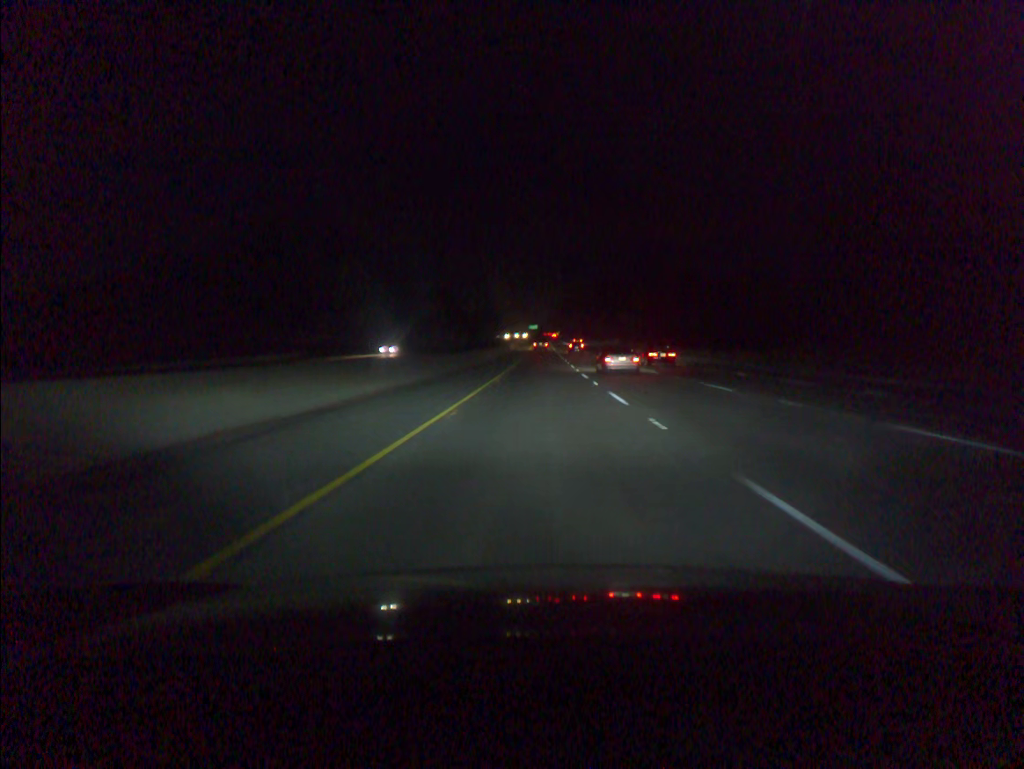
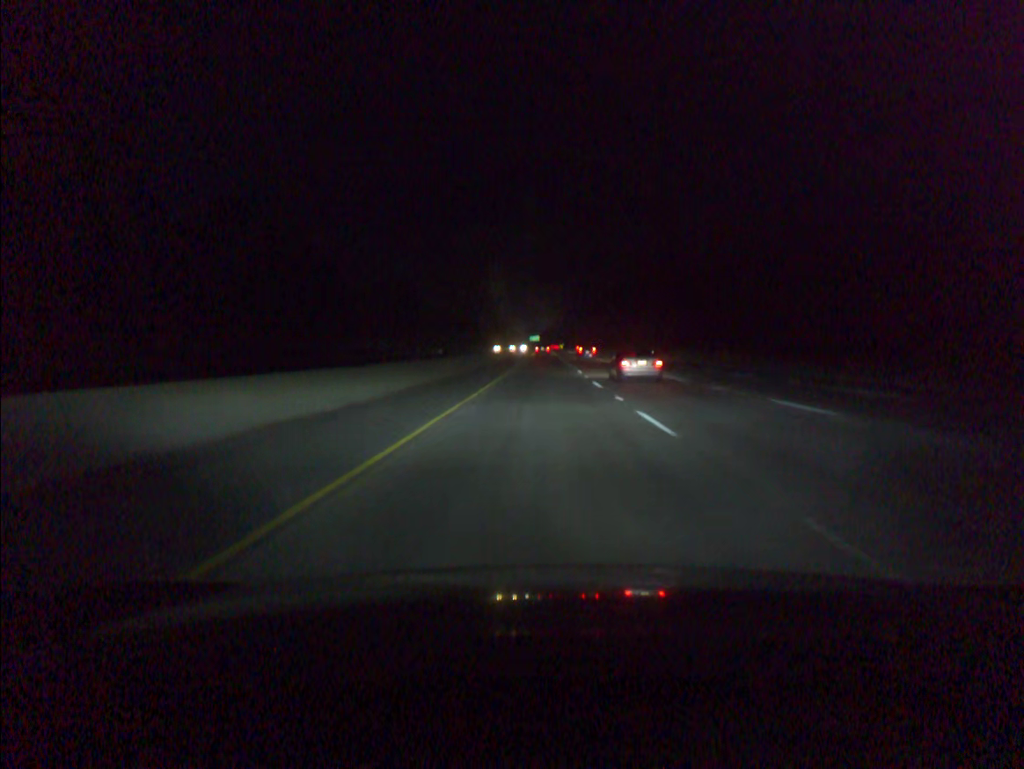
(-0.1, +80.2) m; 0°
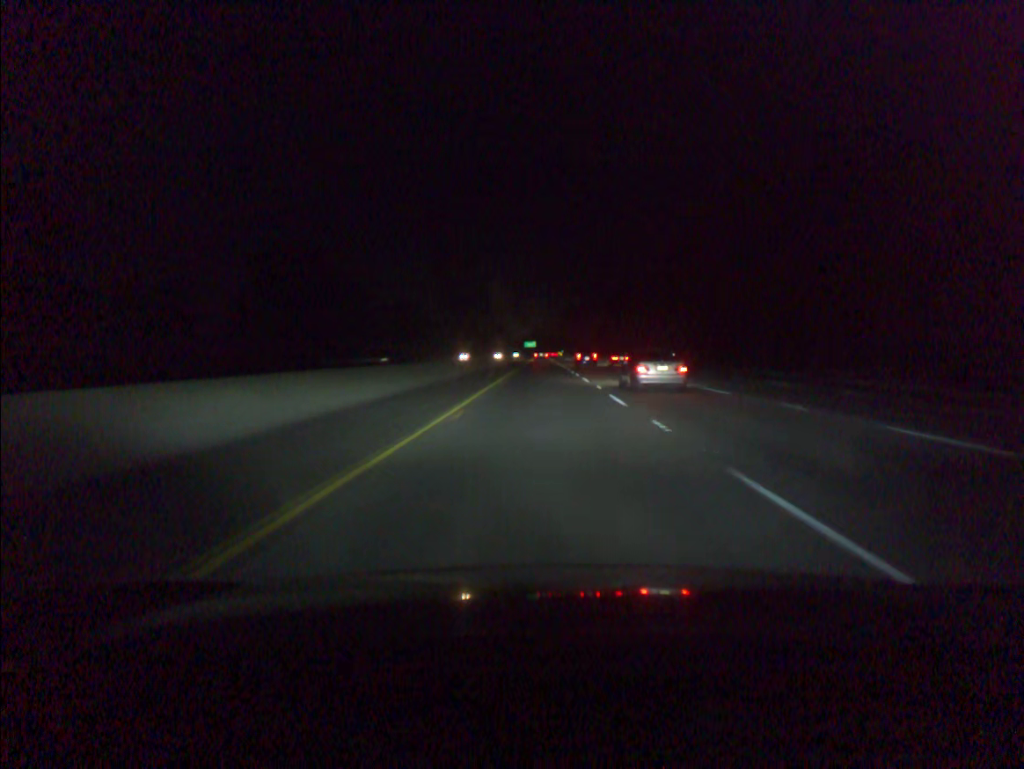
(0.0, +79.7) m; 0°
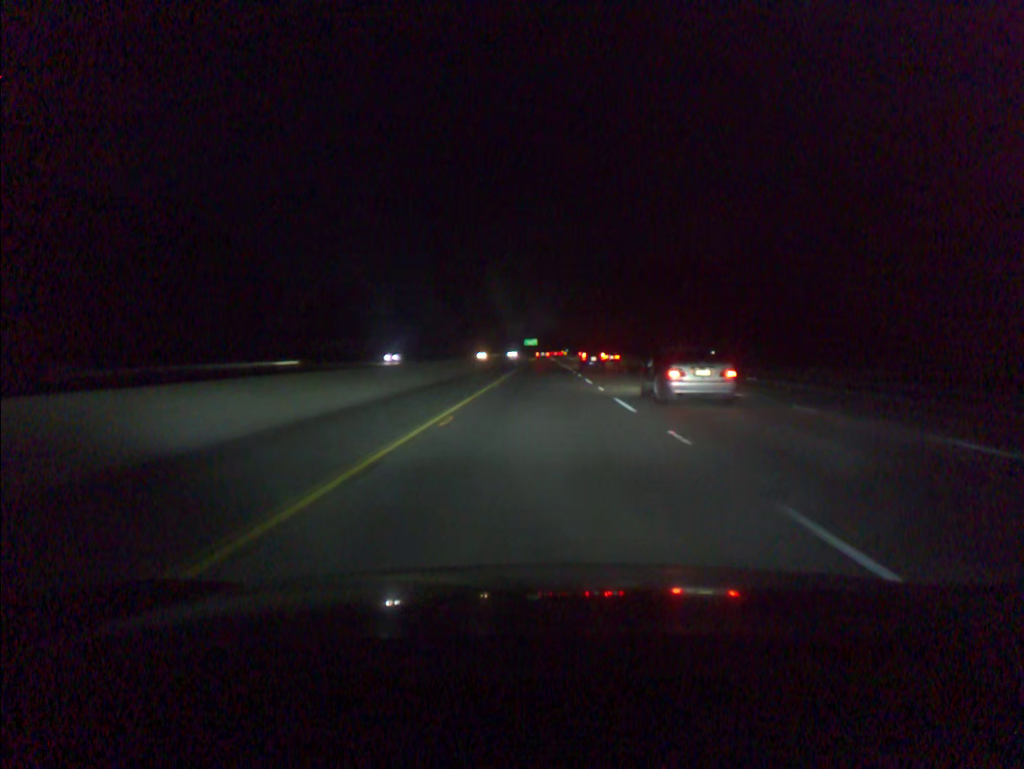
(0.0, +60.0) m; 0°
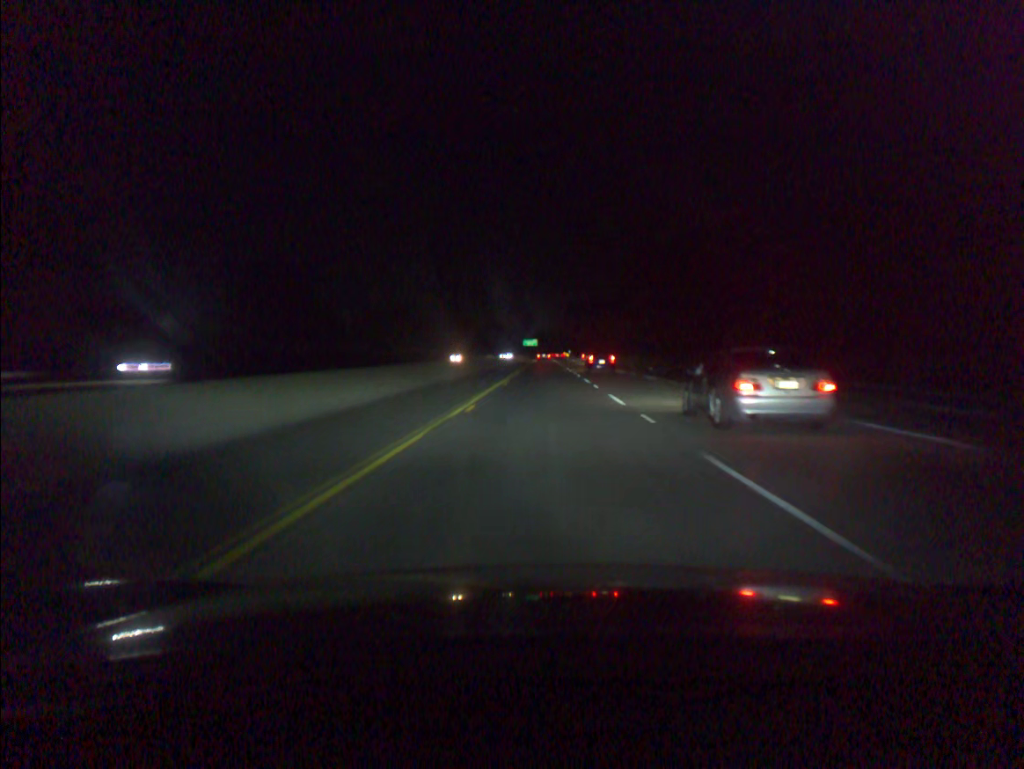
(0.0, +40.1) m; 0°
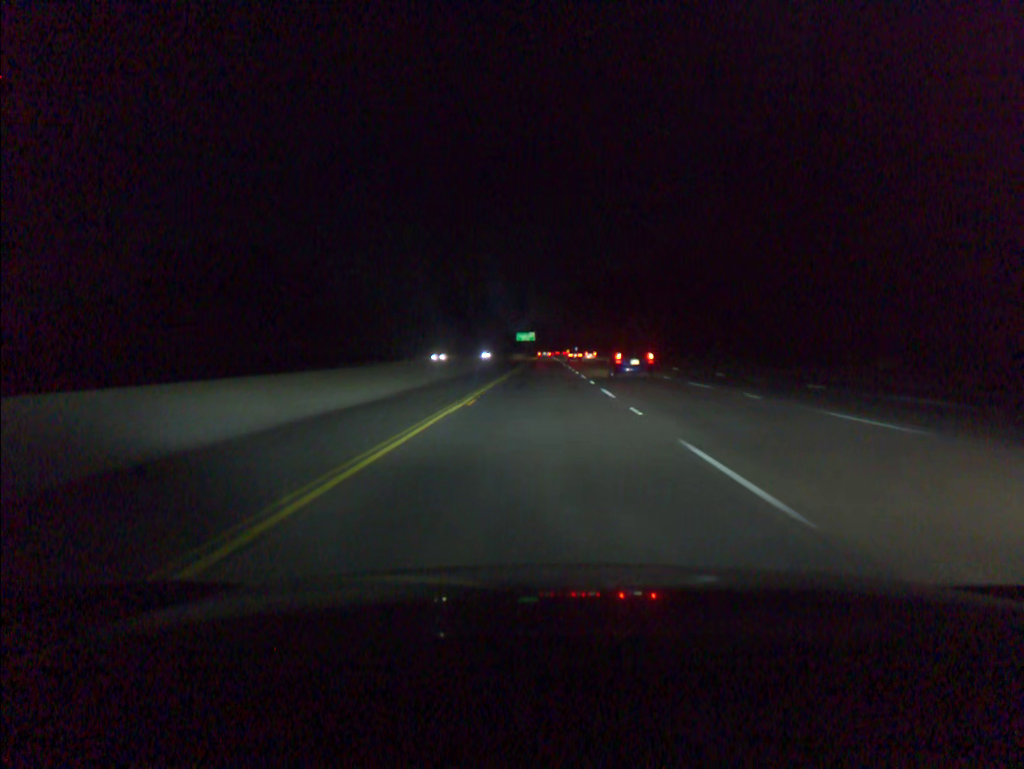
(+0.3, +100.7) m; 0°
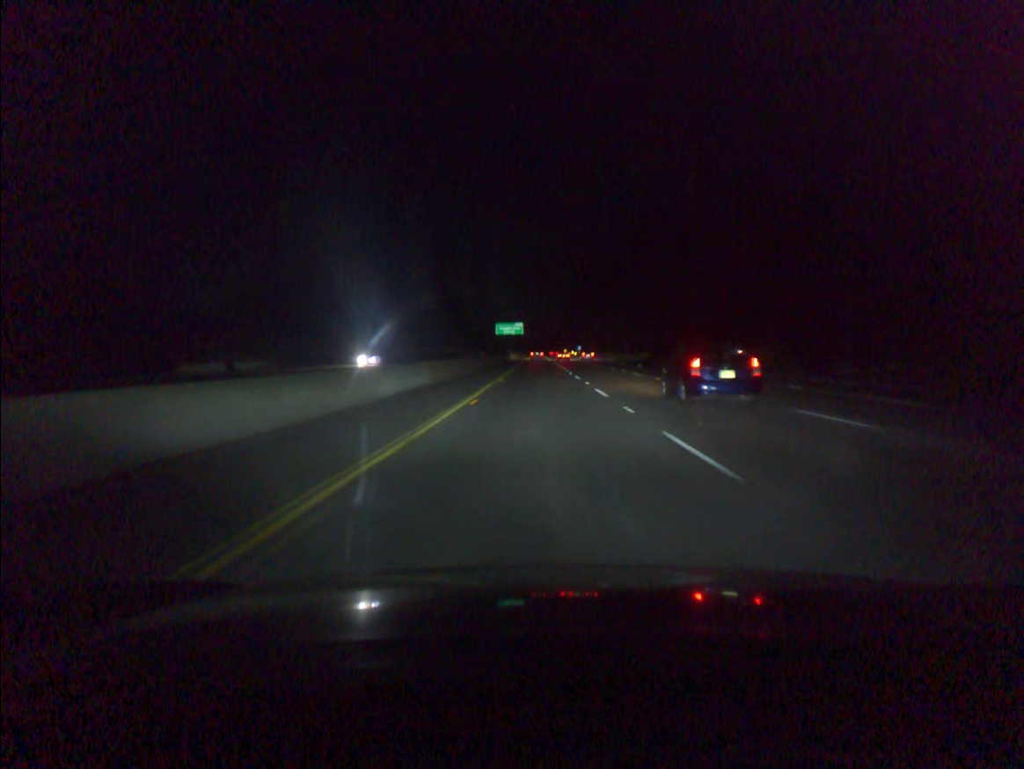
(+0.1, +100.8) m; 0°
